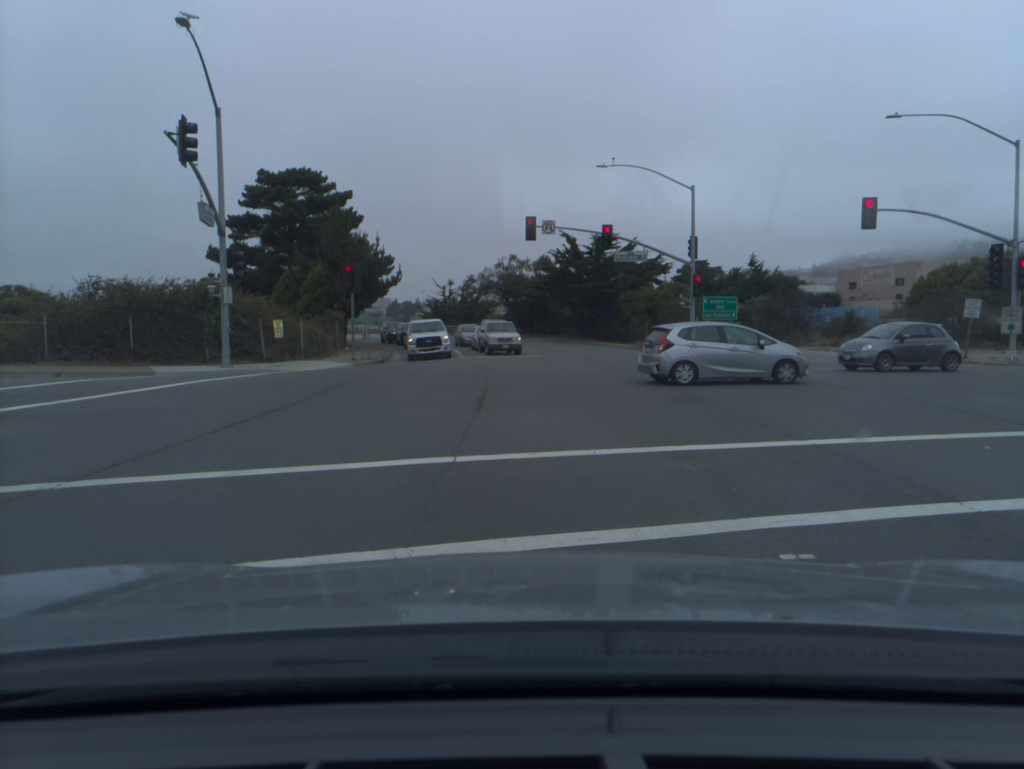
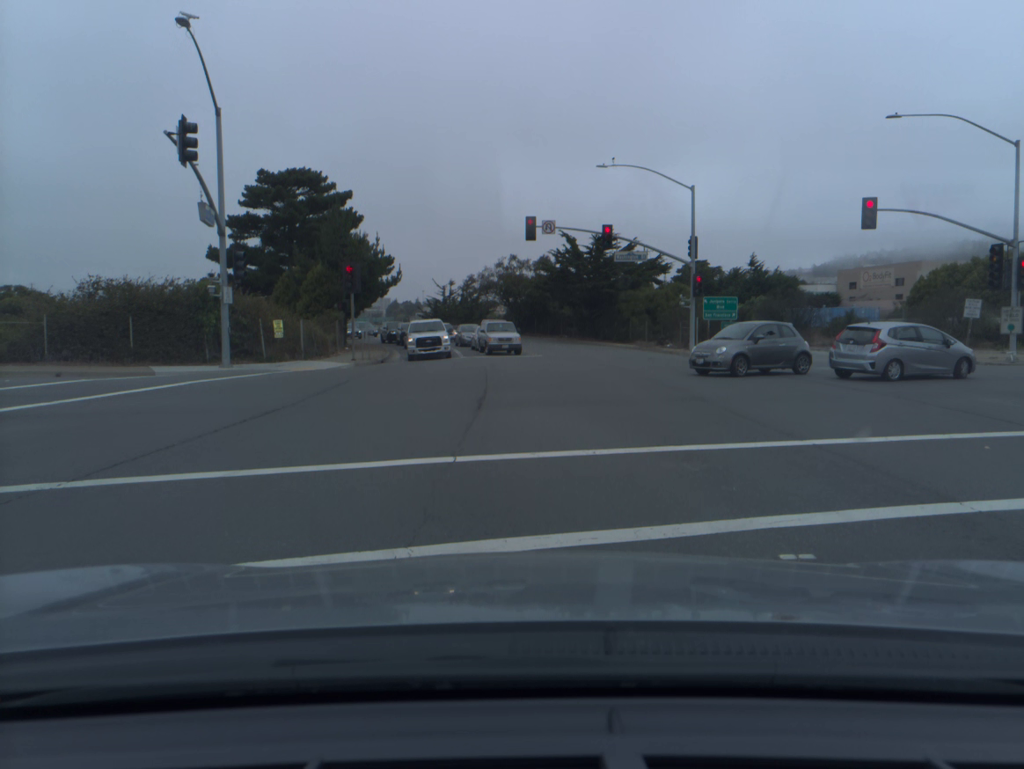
(0.0, 0.0) m; 0°
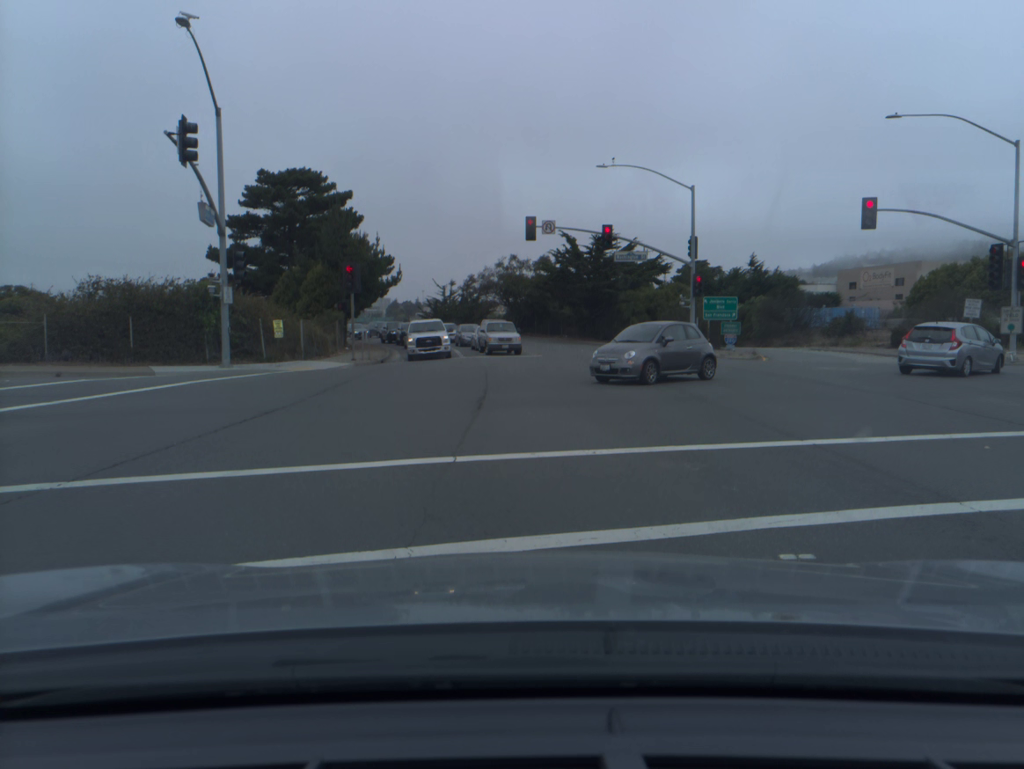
(0.0, 0.0) m; 0°
